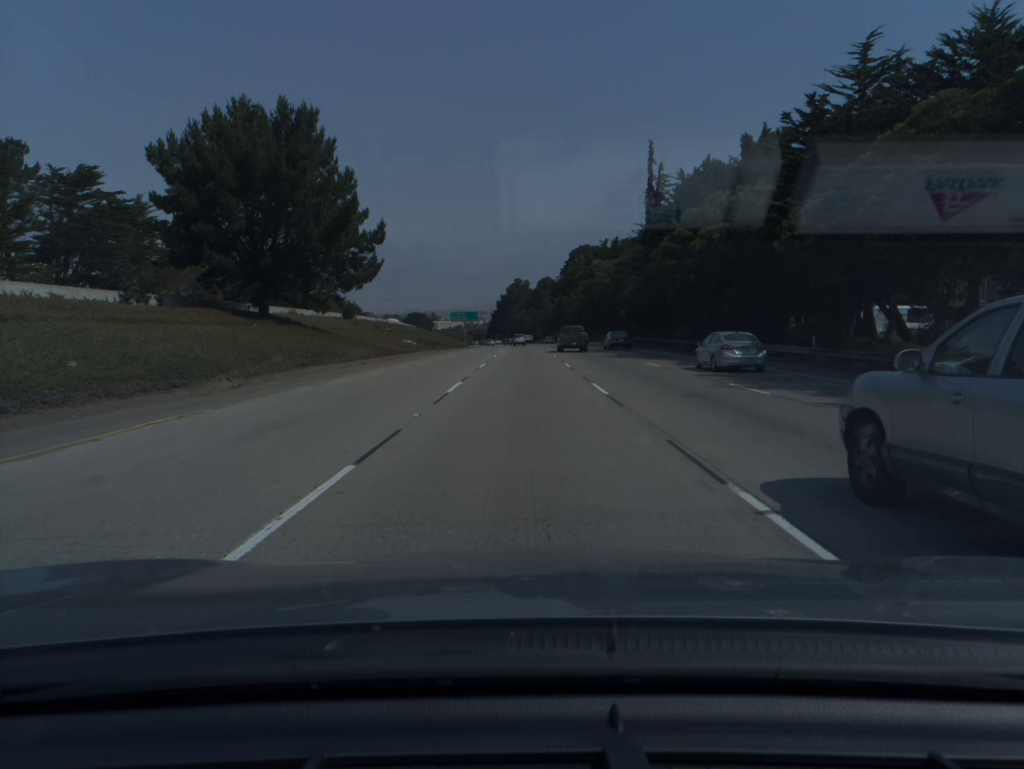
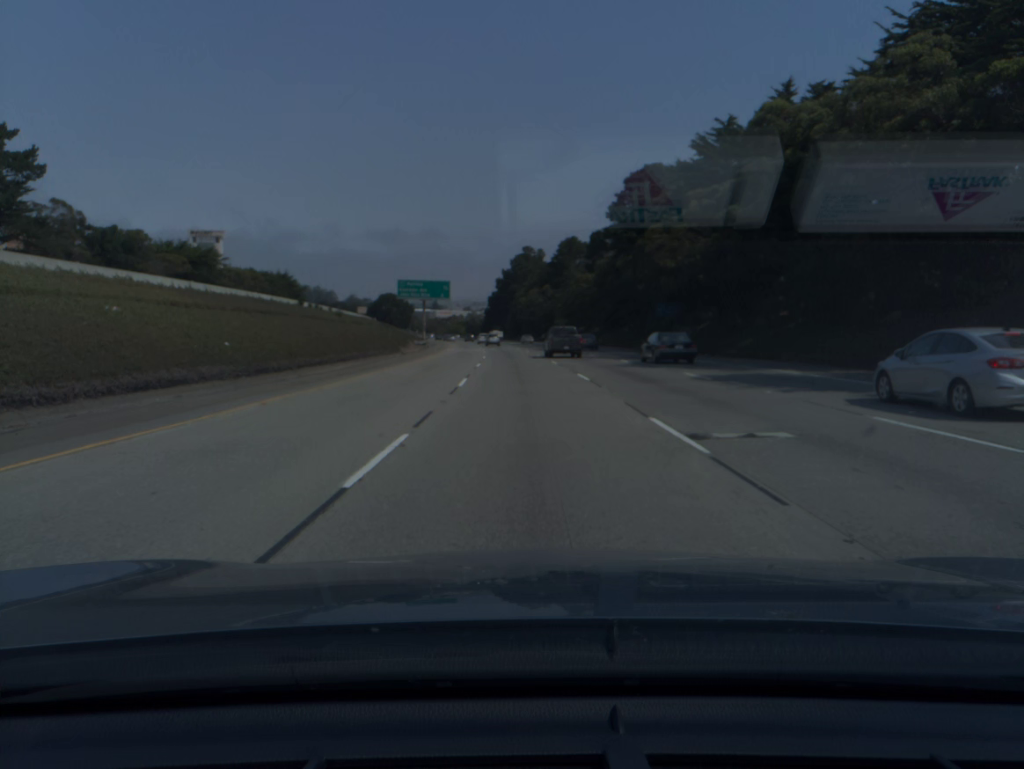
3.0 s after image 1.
(-0.4, +96.2) m; -1°
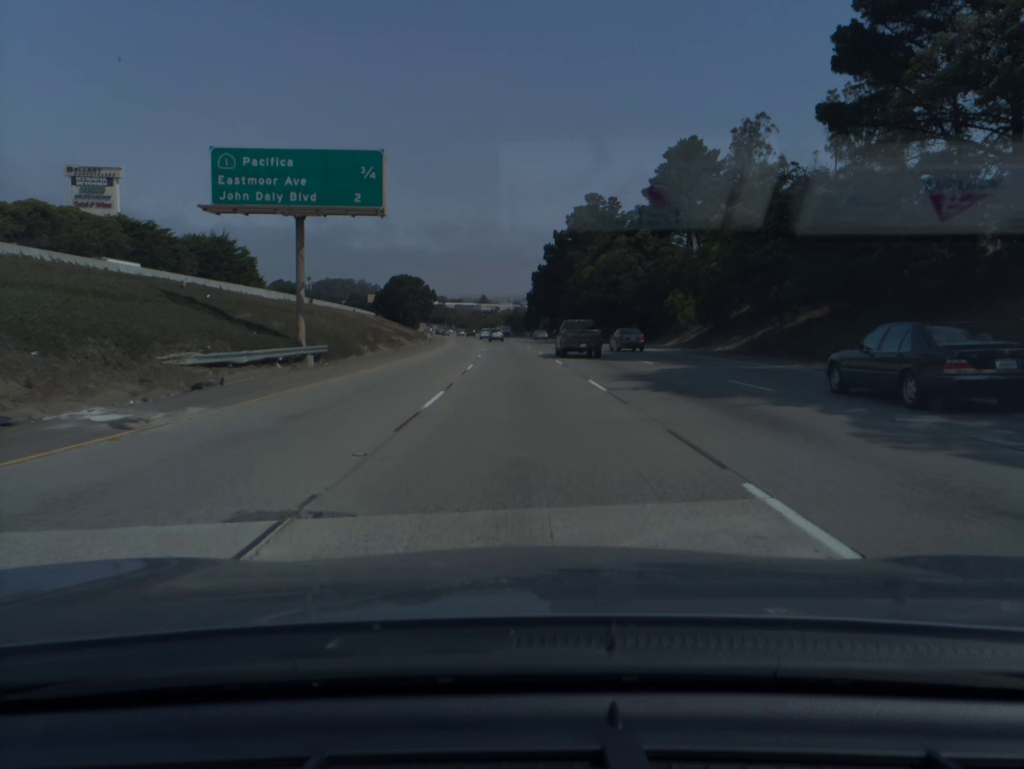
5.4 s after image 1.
(-2.2, +78.9) m; -3°
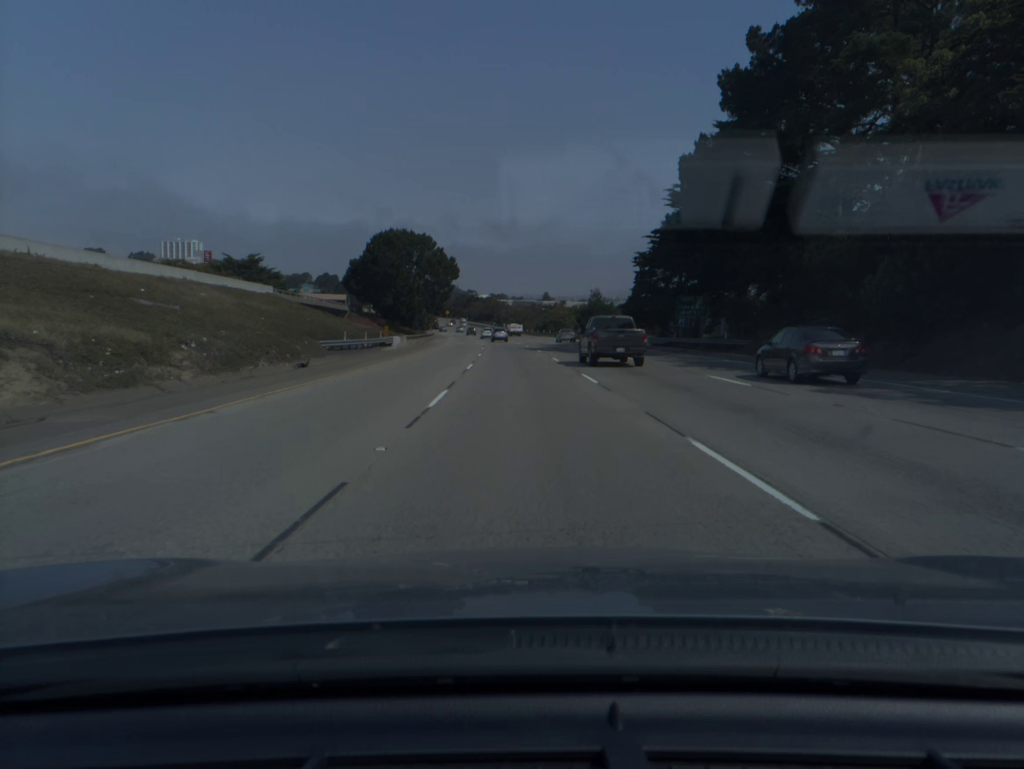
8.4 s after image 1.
(-4.3, +99.4) m; -5°
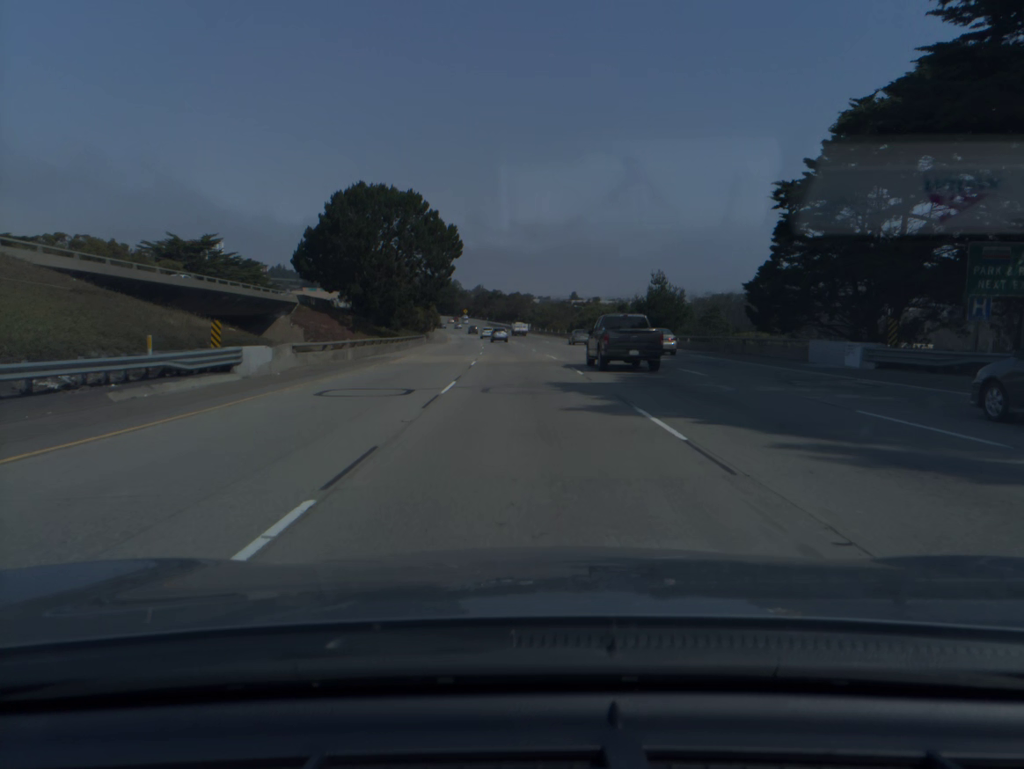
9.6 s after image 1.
(-0.6, +39.7) m; -2°
